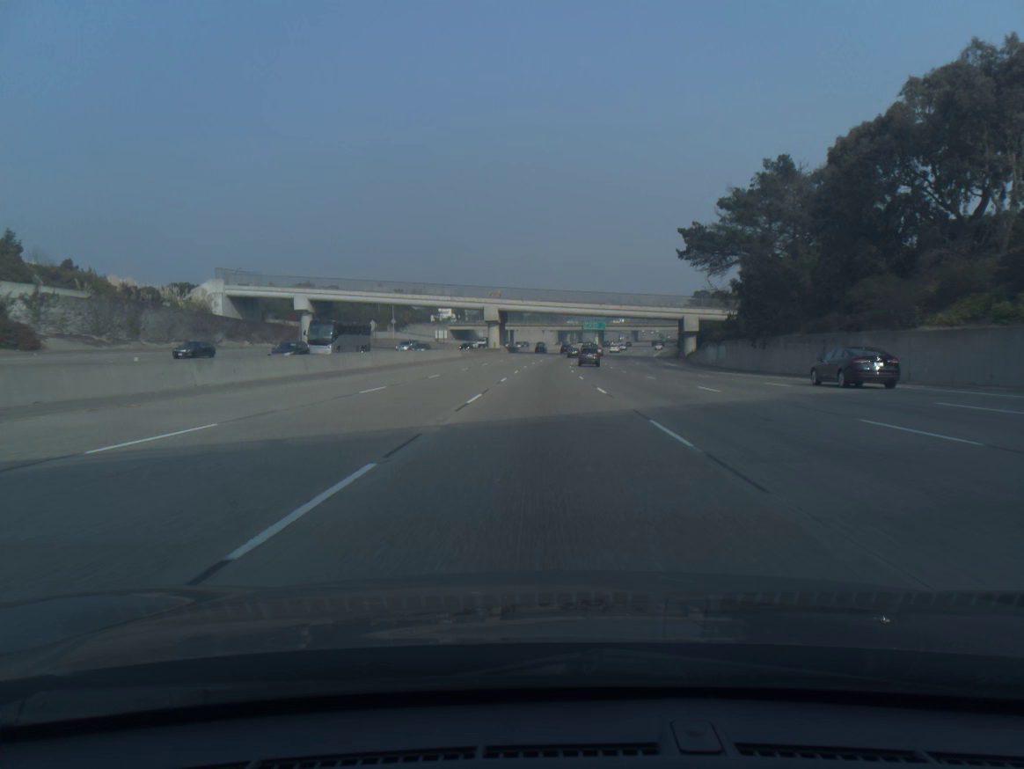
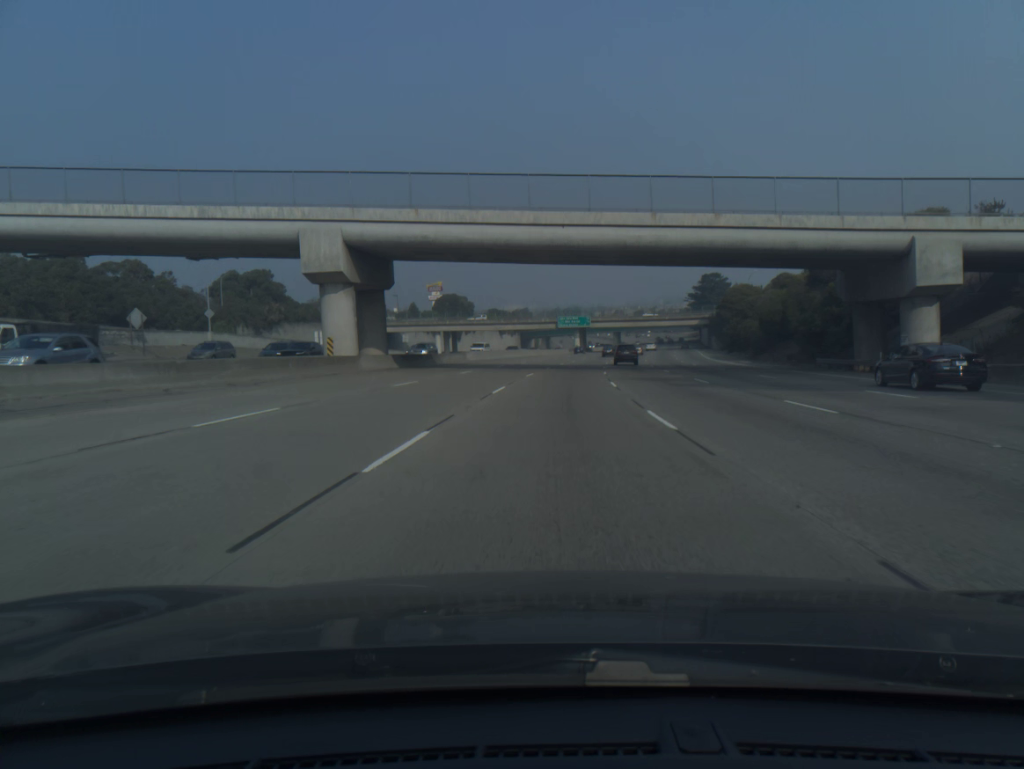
(+1.1, +82.5) m; +3°
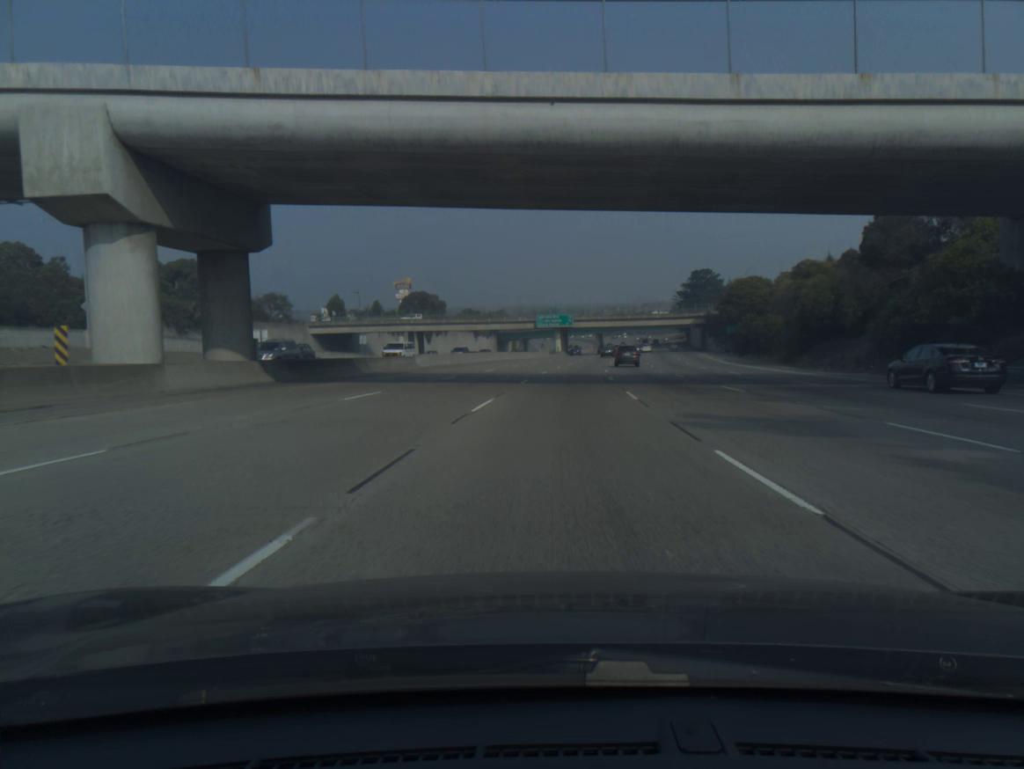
(+0.3, +20.6) m; +2°
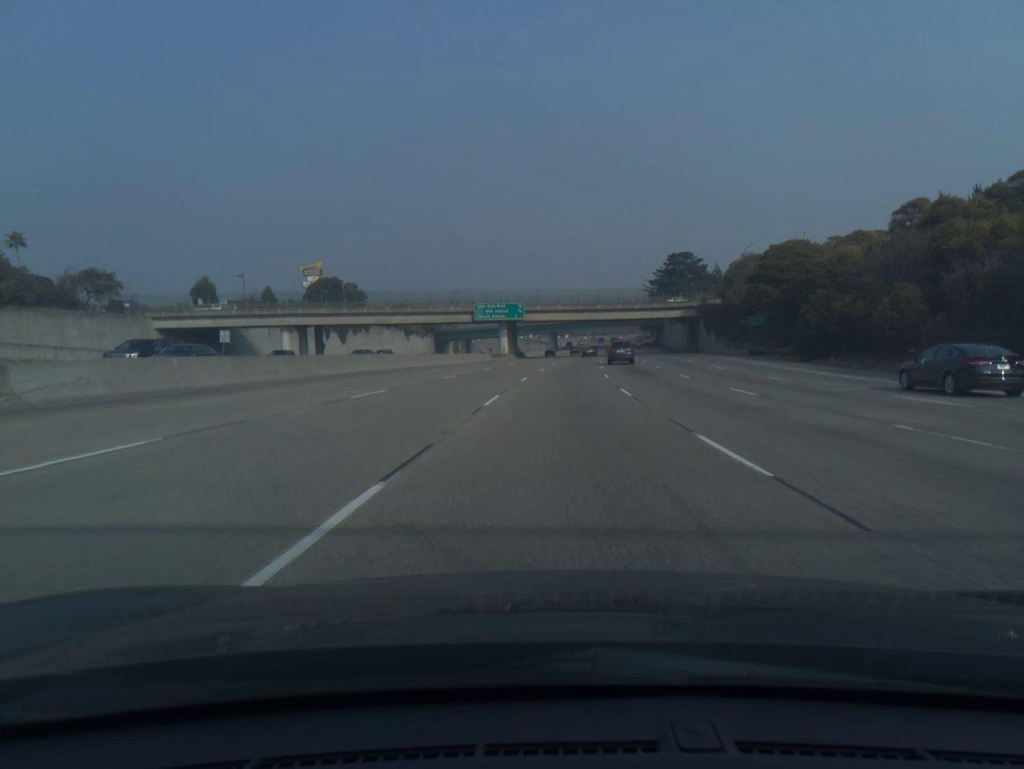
(+1.3, +41.1) m; +4°
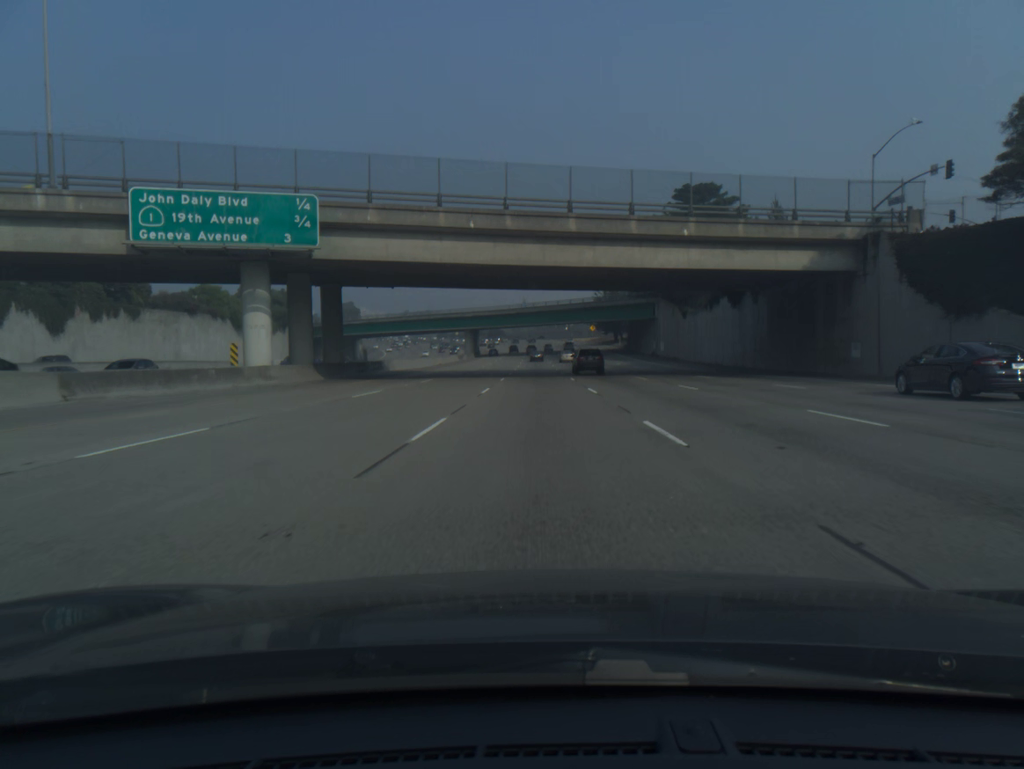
(+4.5, +81.8) m; +5°
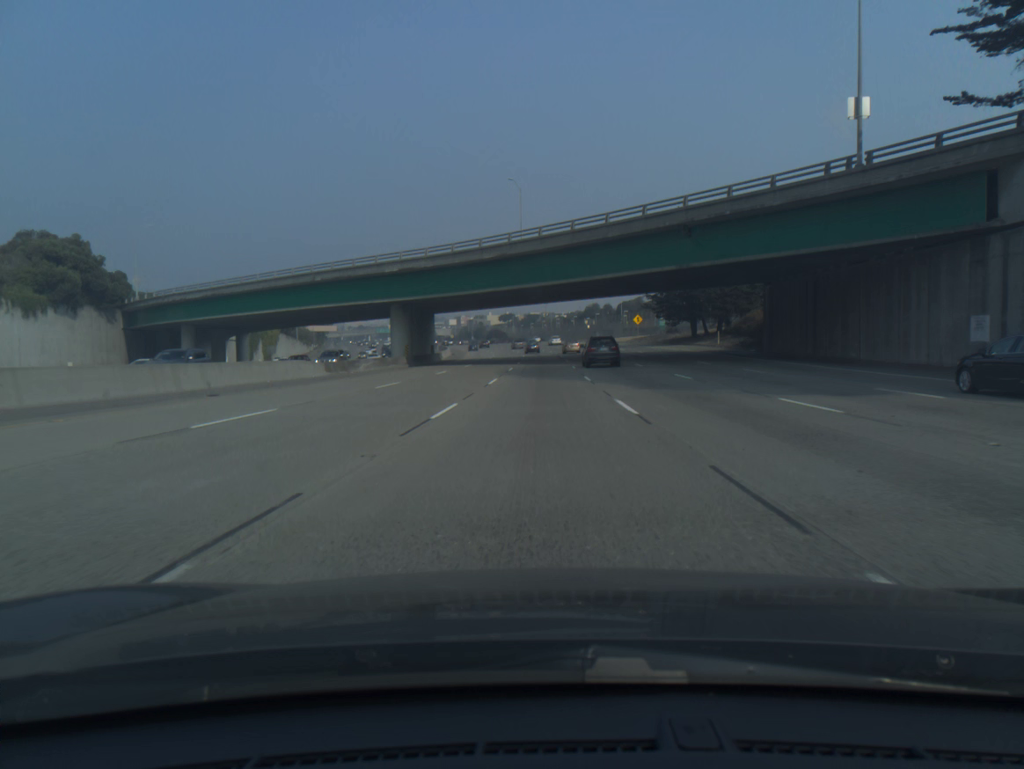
(-0.4, +81.7) m; -1°
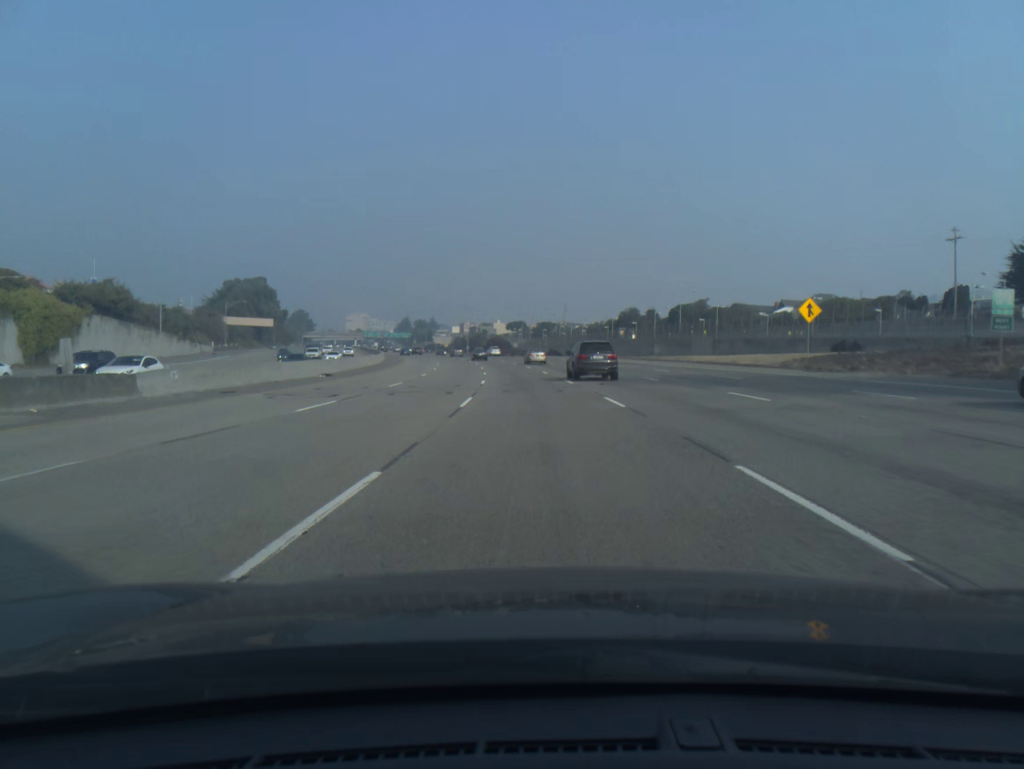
(-0.2, +81.4) m; -1°
